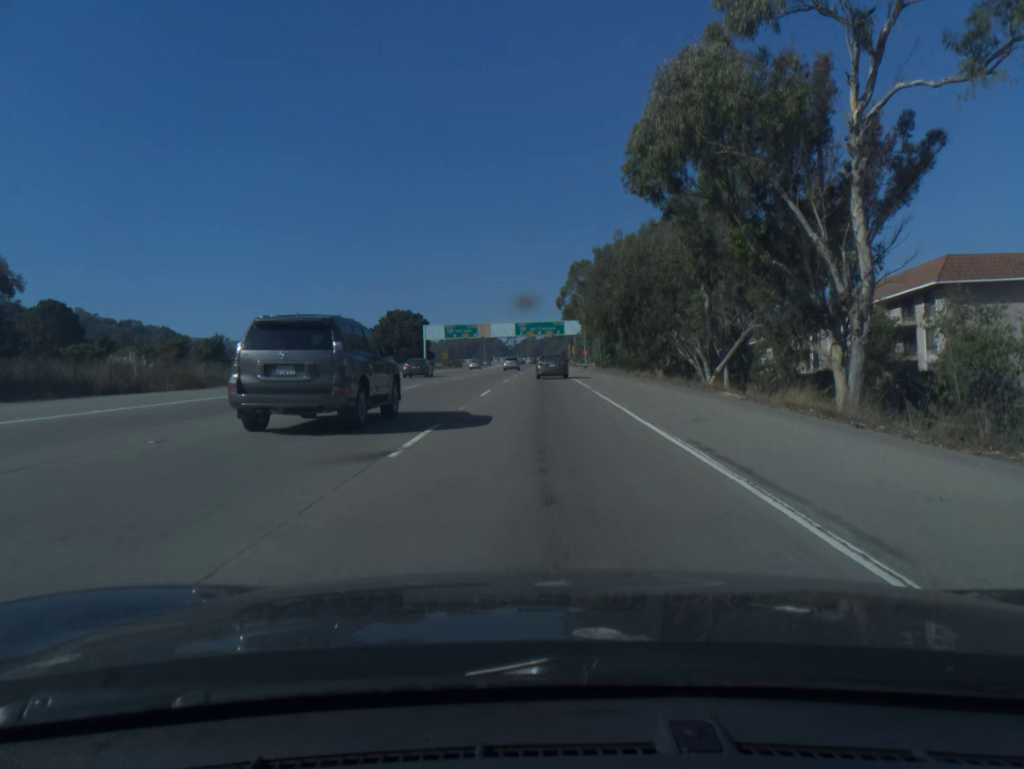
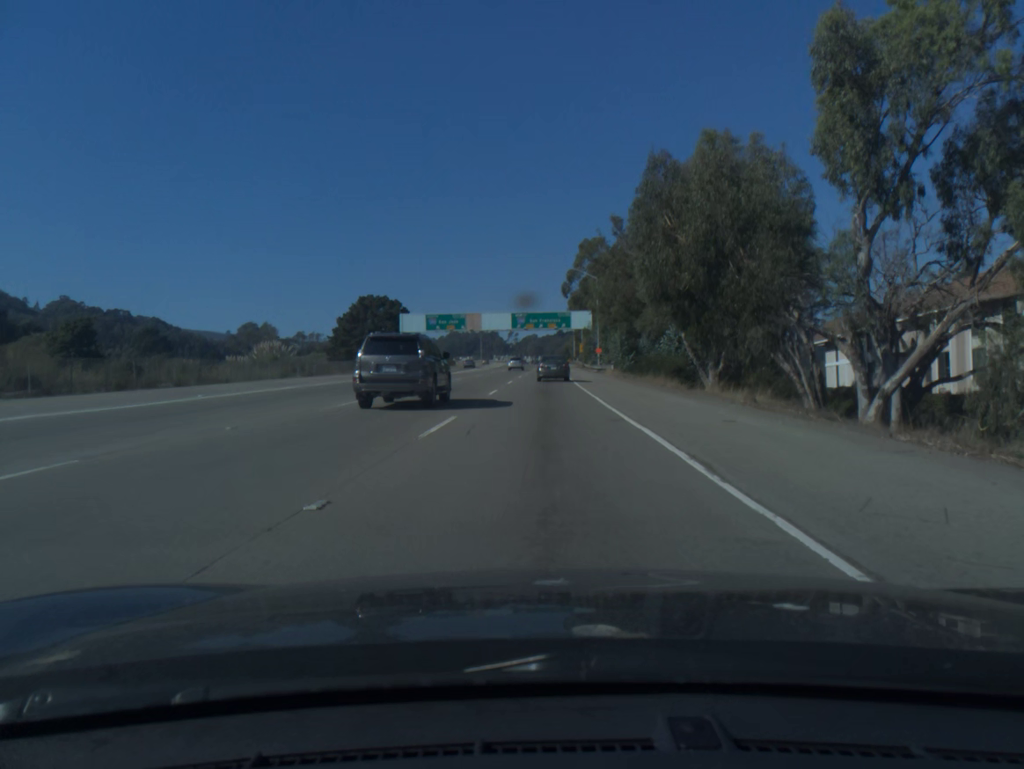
(0.0, +26.2) m; 0°
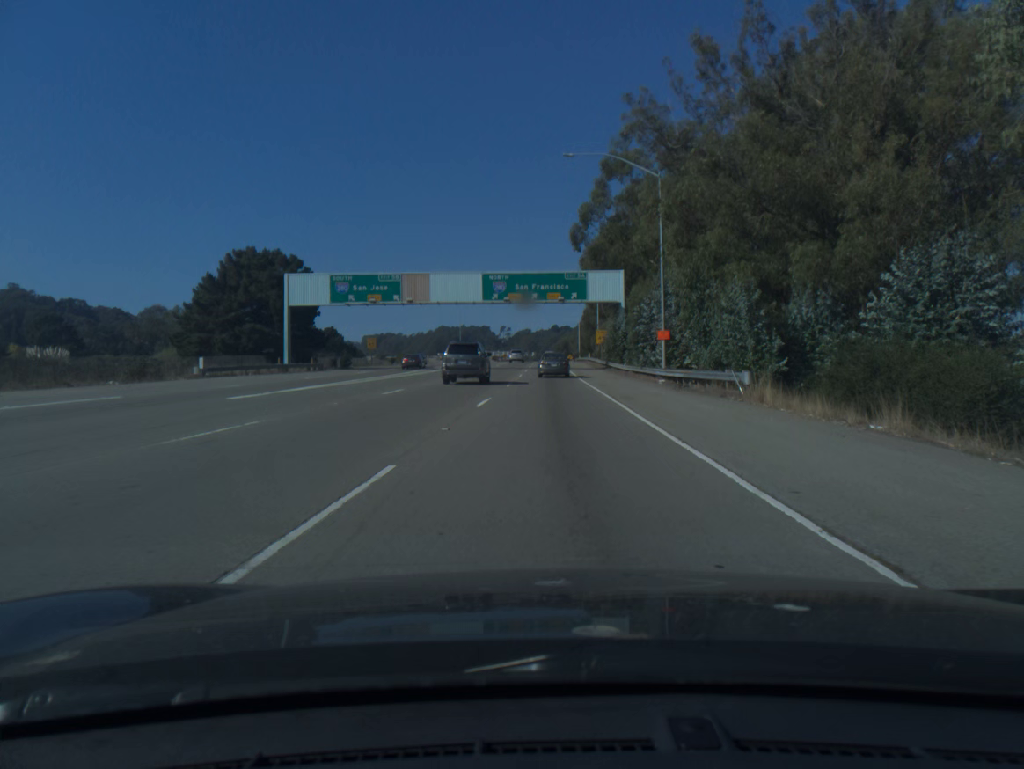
(0.0, +51.4) m; 0°
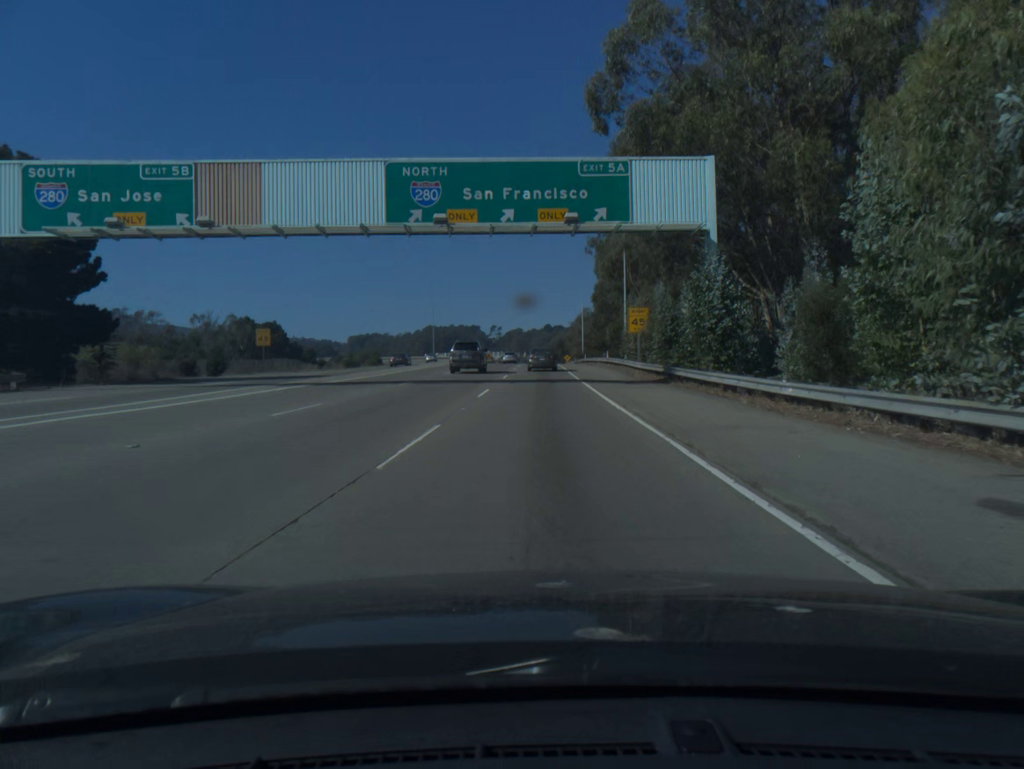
(+0.3, +38.8) m; +1°
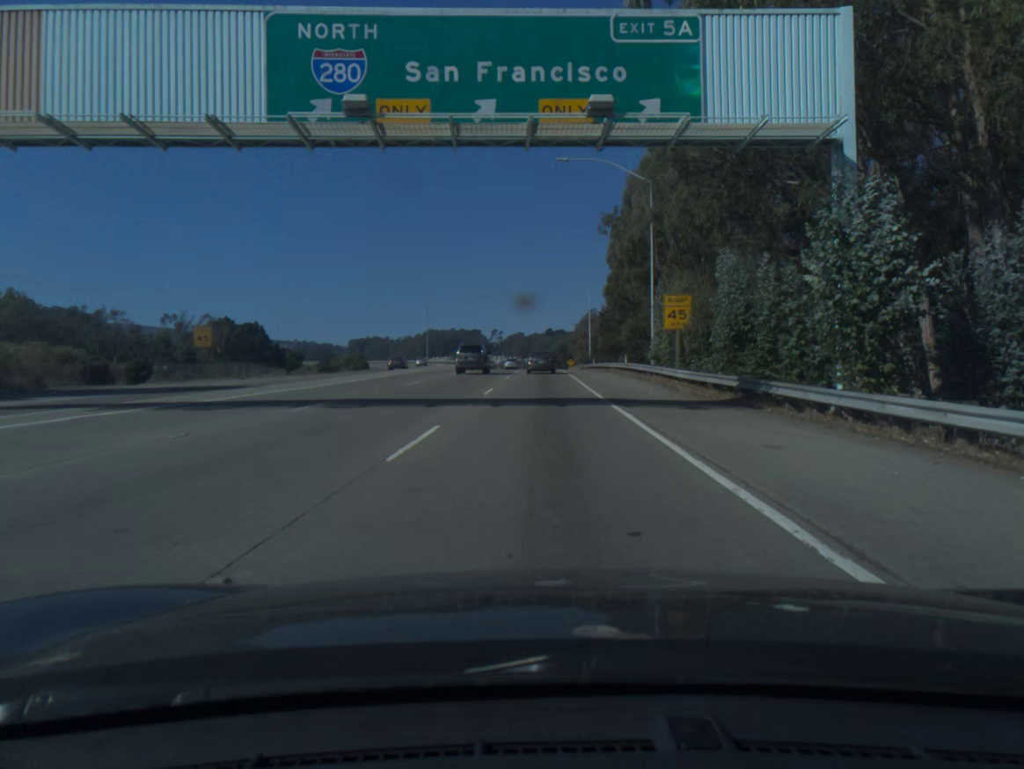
(0.0, +13.1) m; 0°
